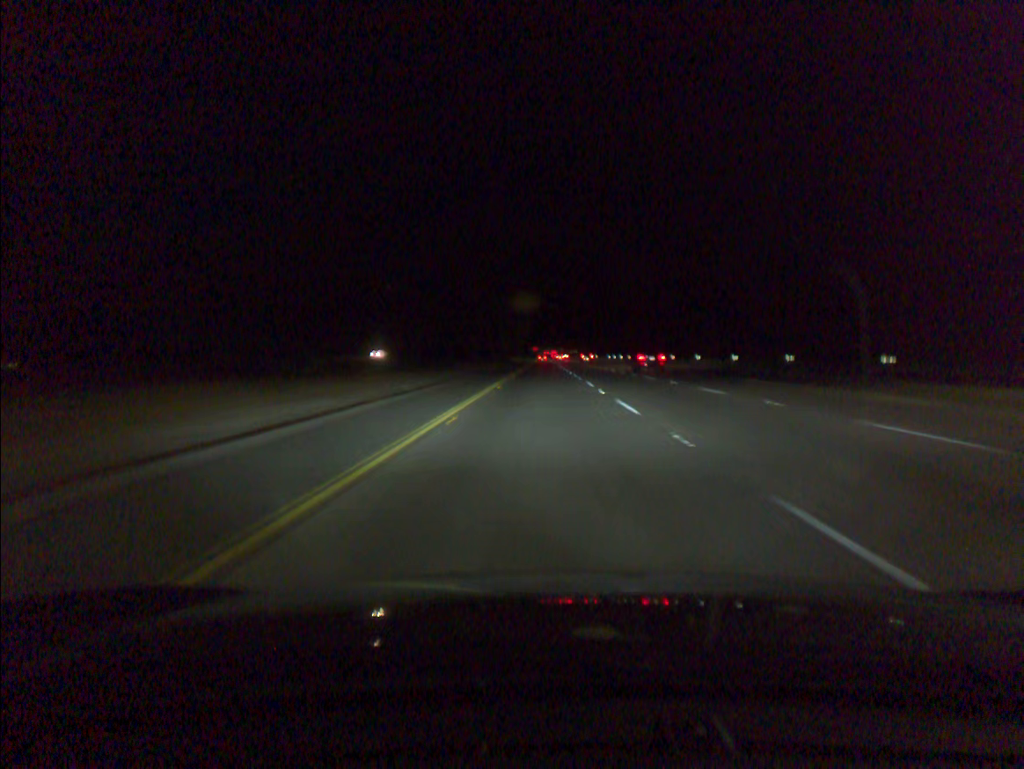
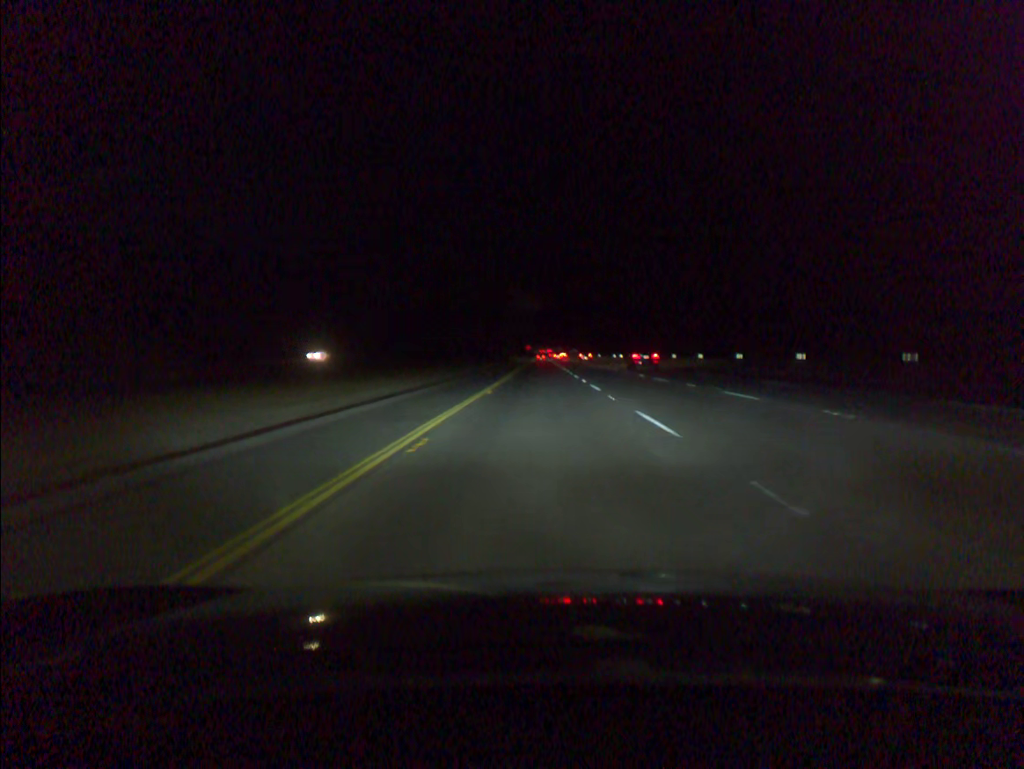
(0.0, +18.9) m; 0°
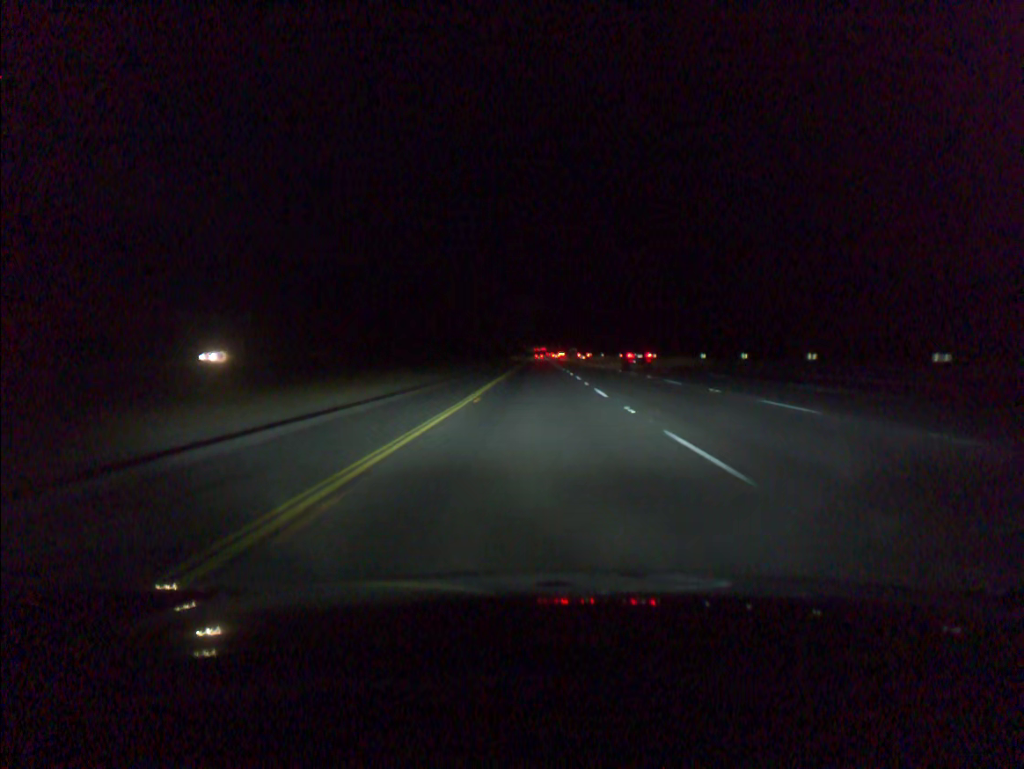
(0.0, +18.9) m; 0°
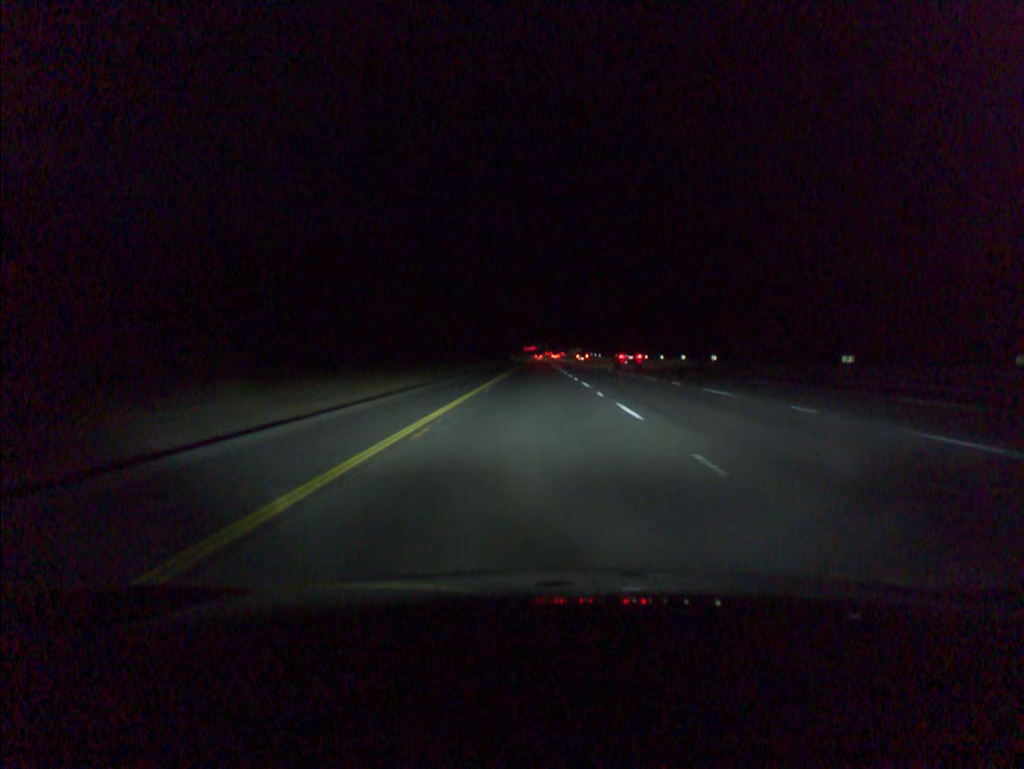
(0.0, +37.7) m; 0°
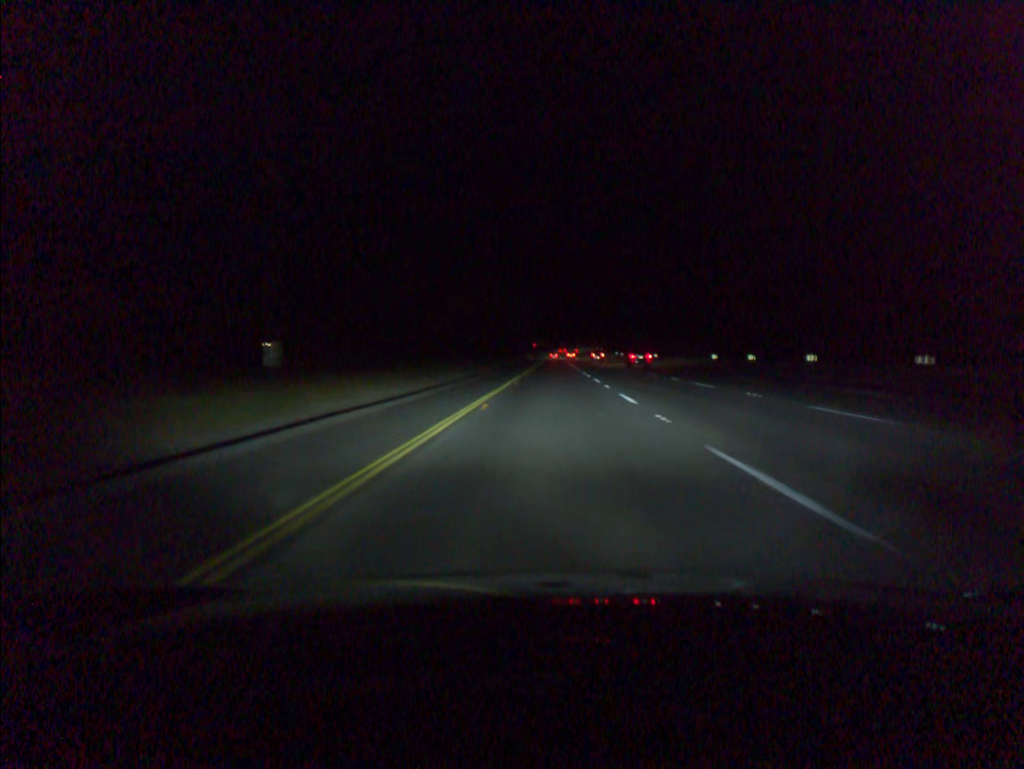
(-0.3, +37.7) m; -1°
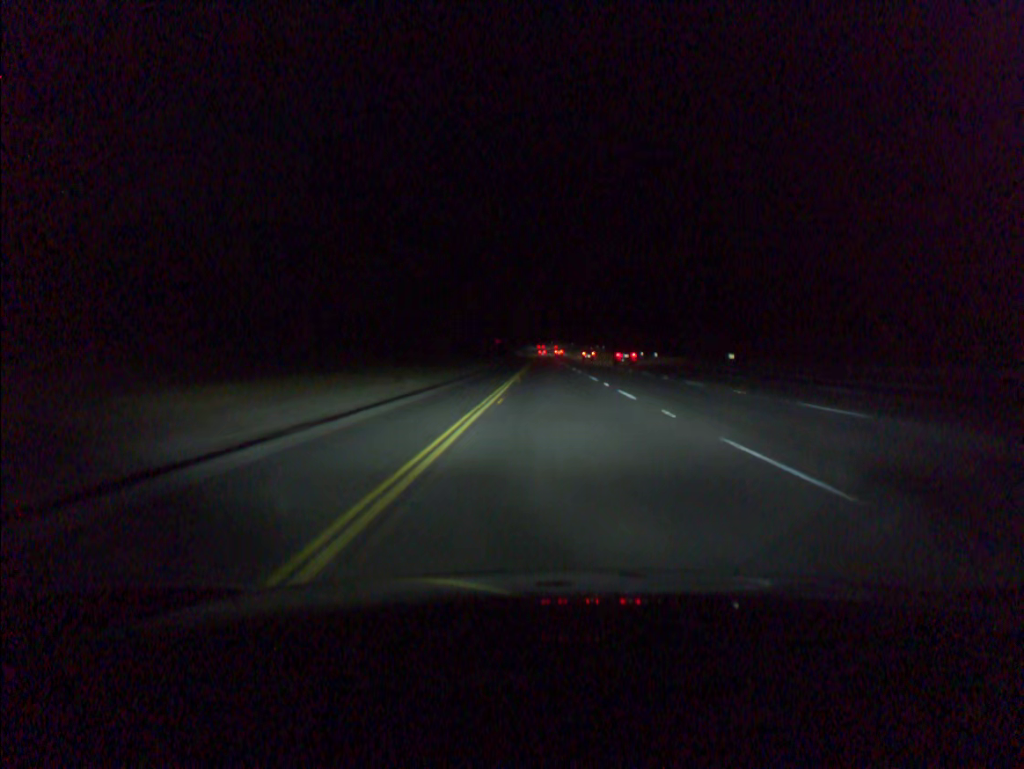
(+0.3, +56.5) m; +1°
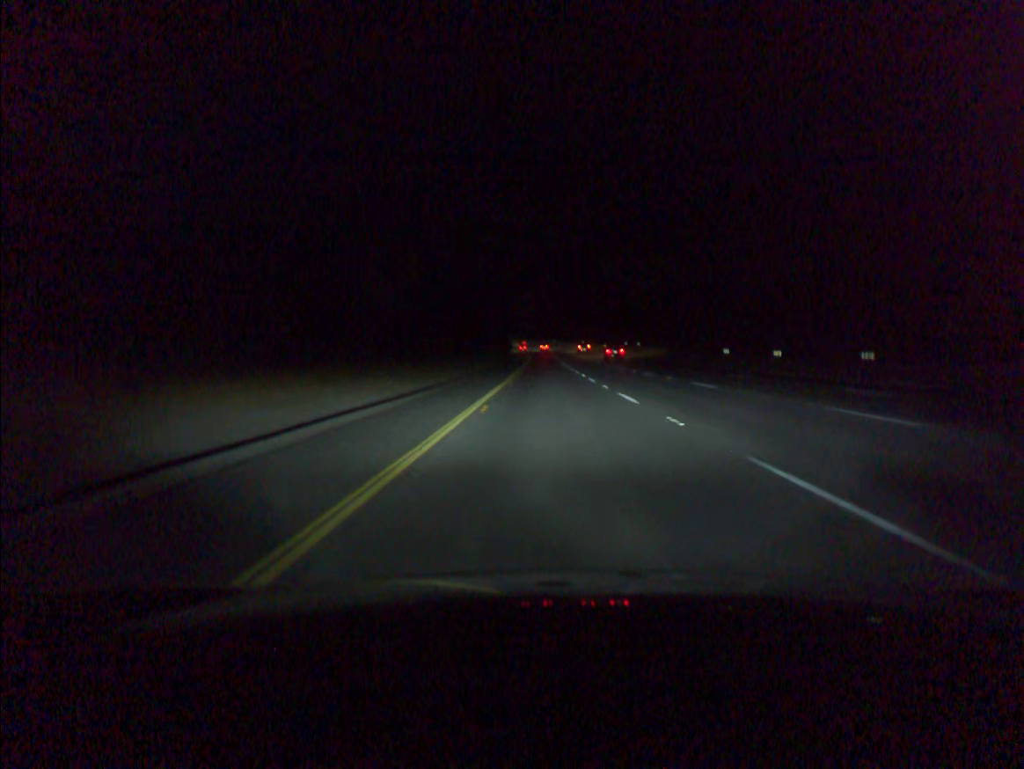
(+0.2, +75.3) m; 0°
